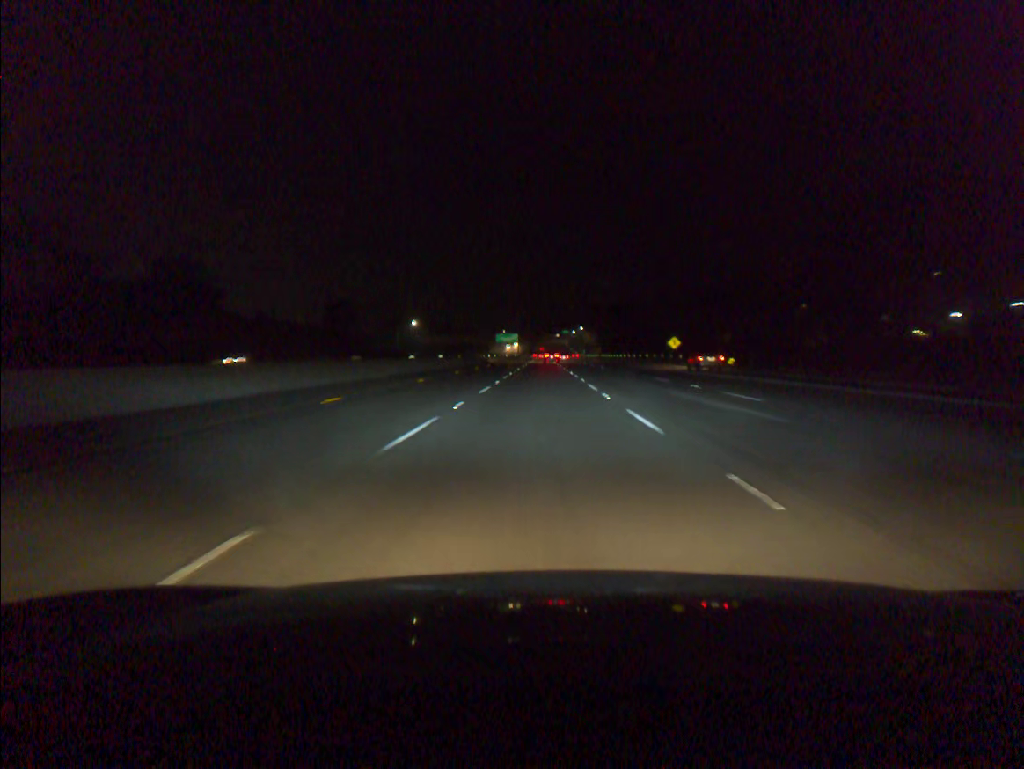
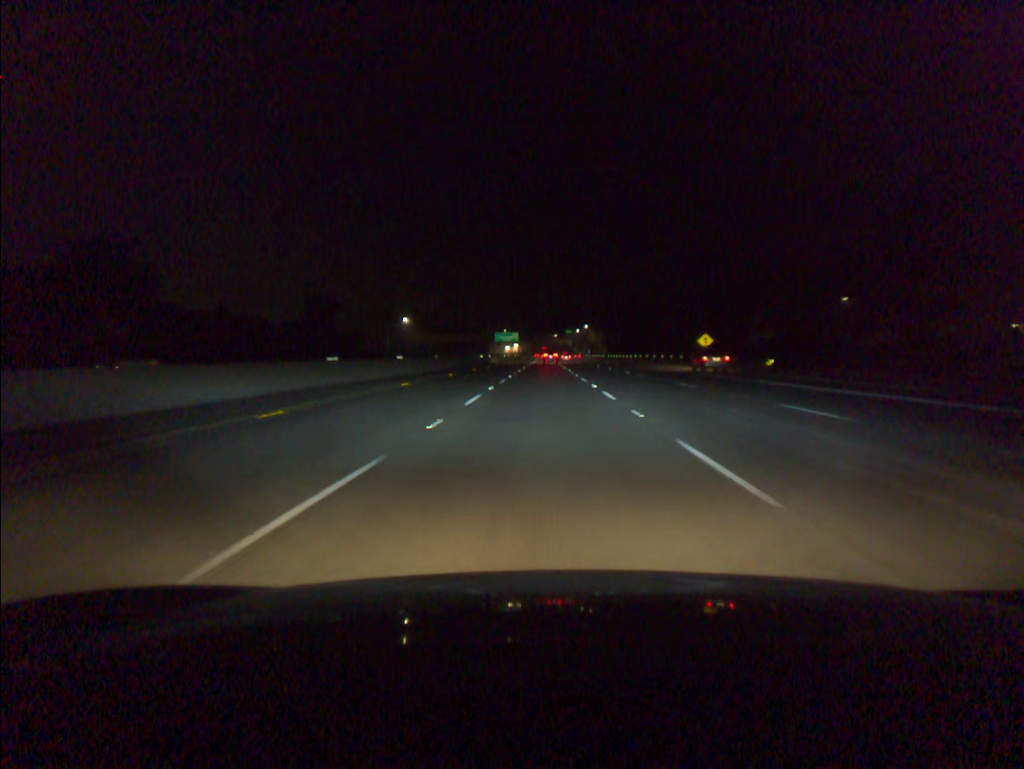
(0.0, +19.5) m; 0°
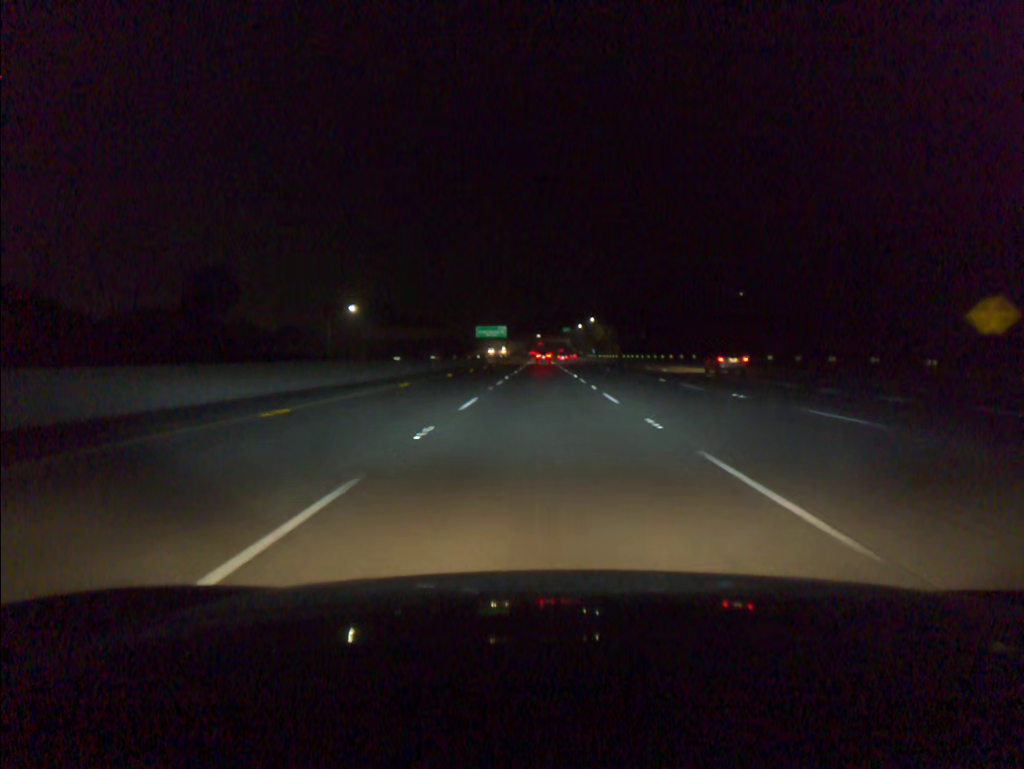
(0.0, +58.4) m; 0°
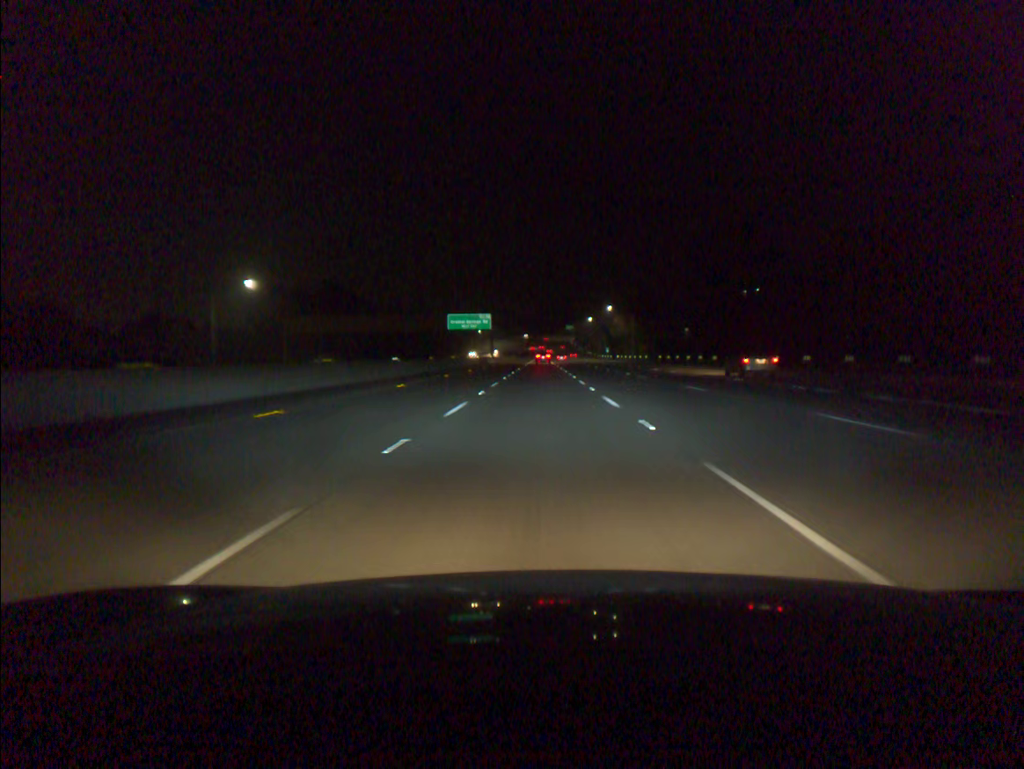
(+0.1, +58.4) m; 0°
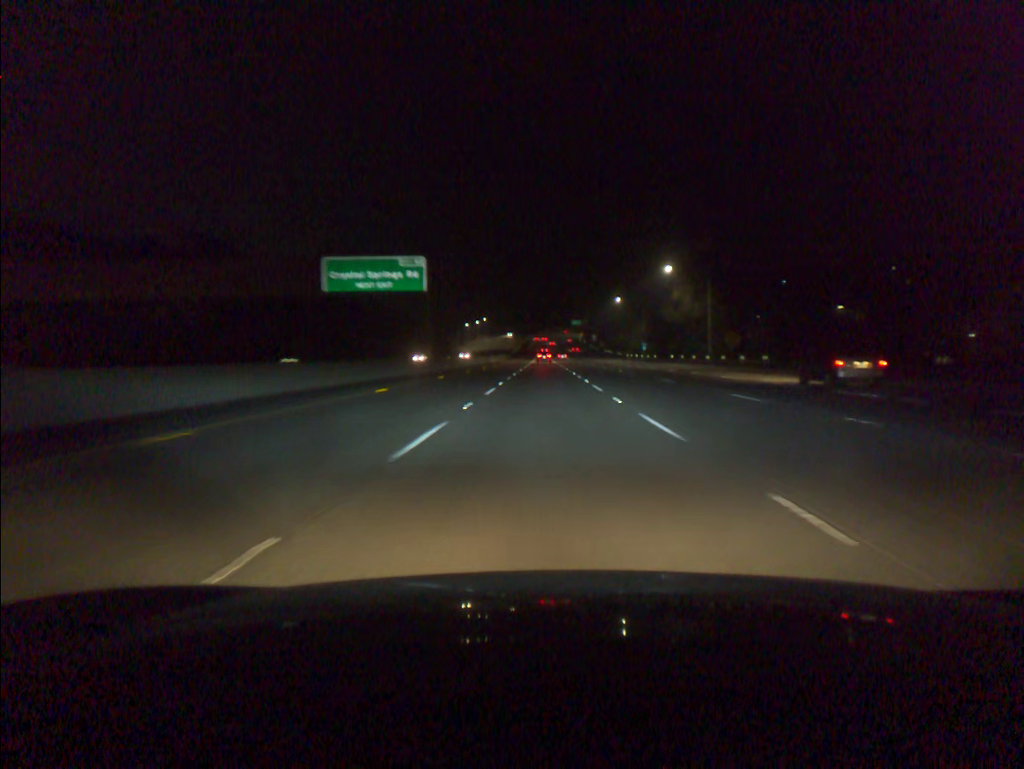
(-0.2, +77.8) m; 0°
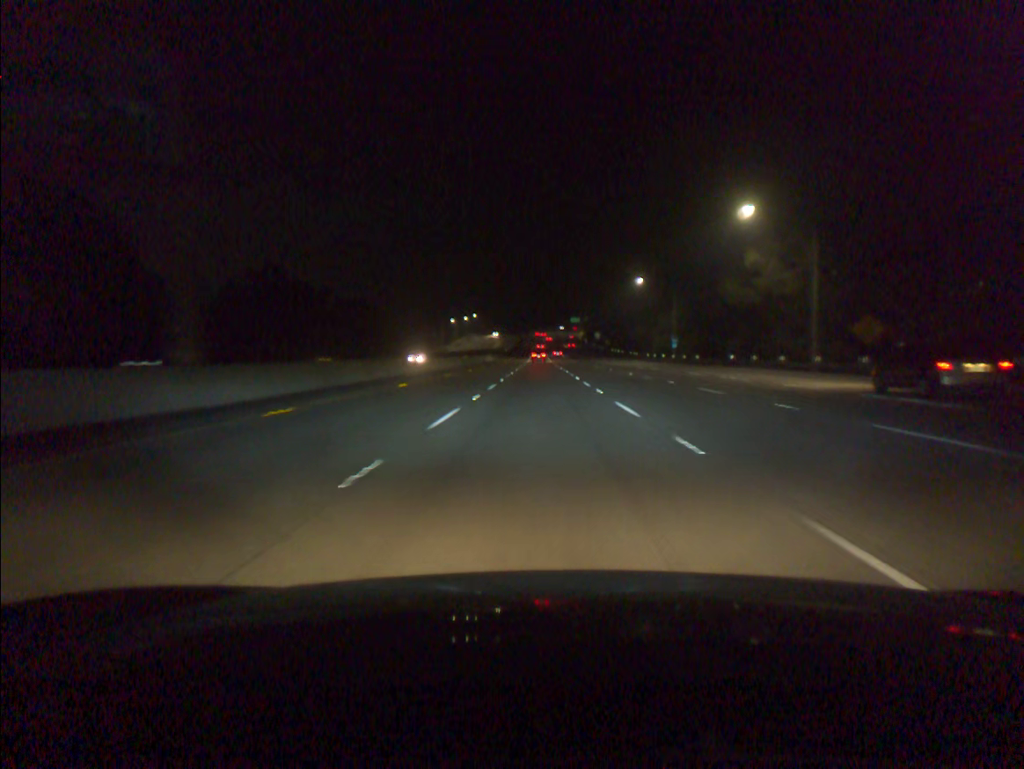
(+0.1, +38.9) m; 0°
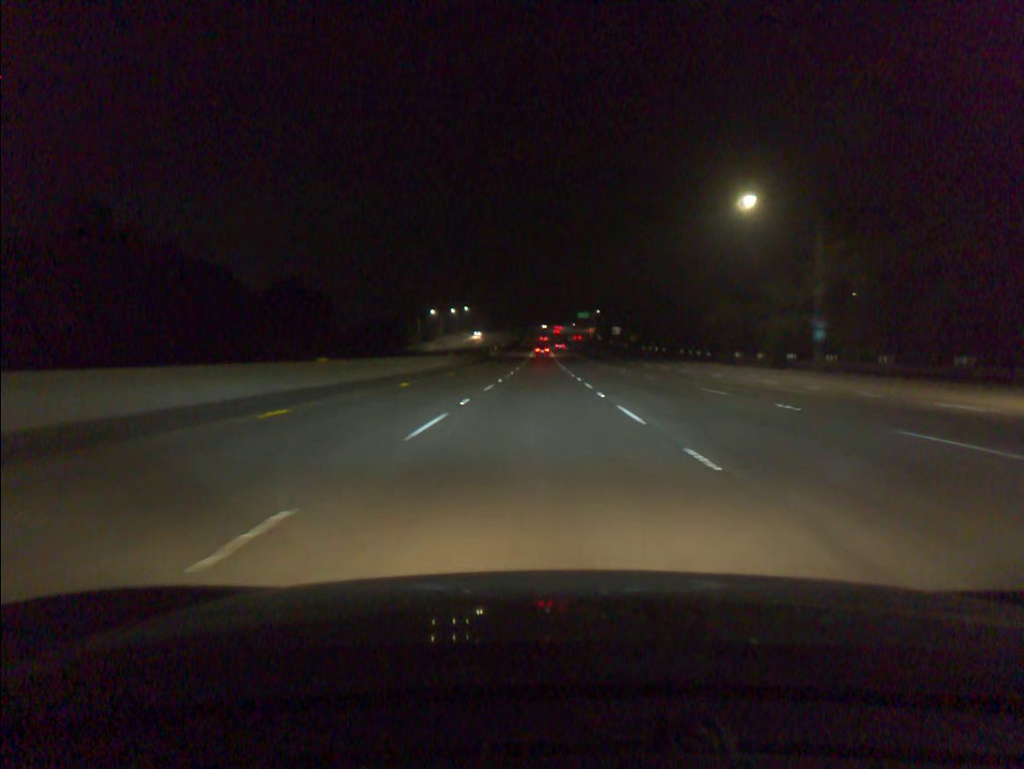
(0.0, +58.4) m; 0°
